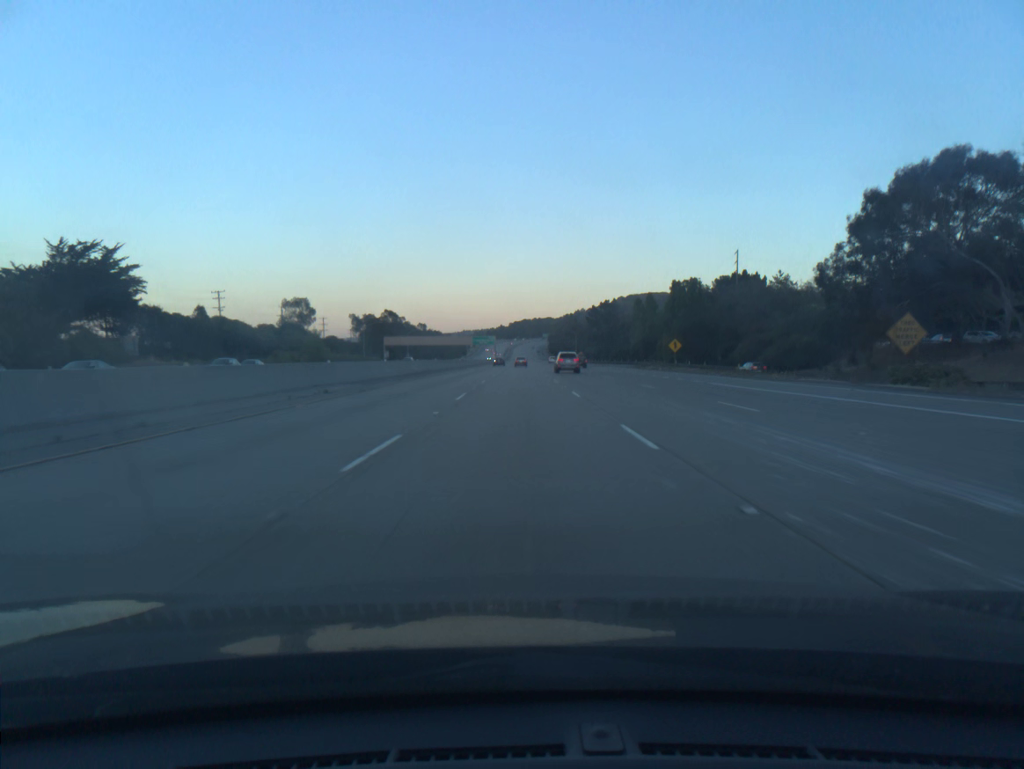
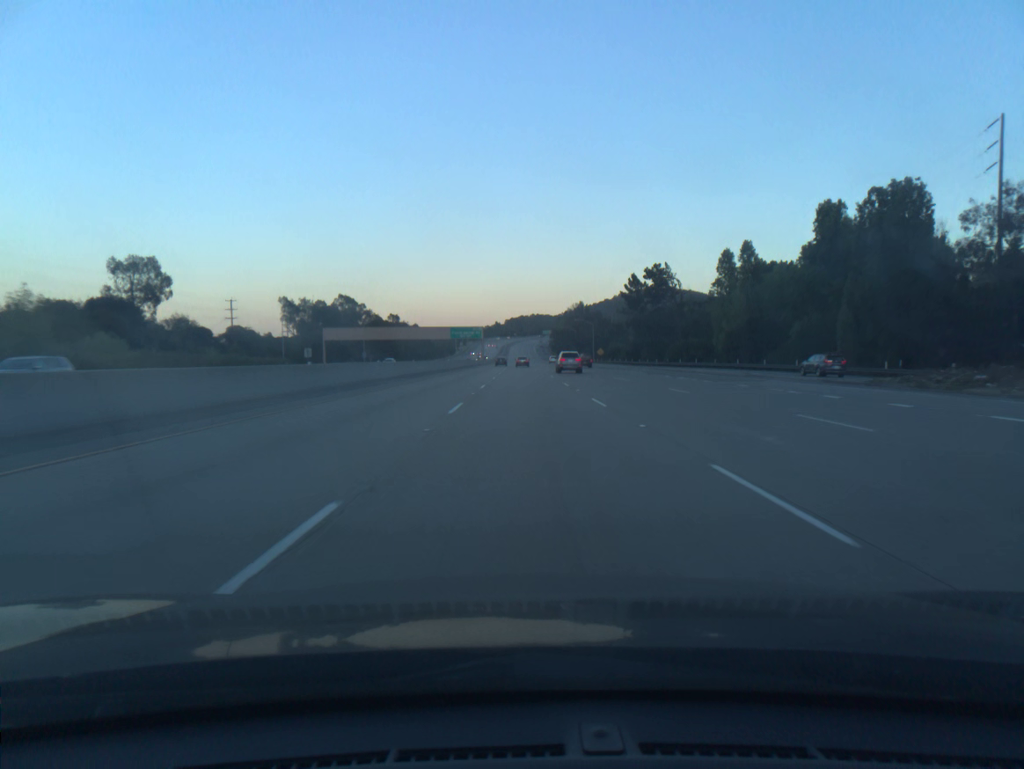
(-0.2, +76.7) m; 0°
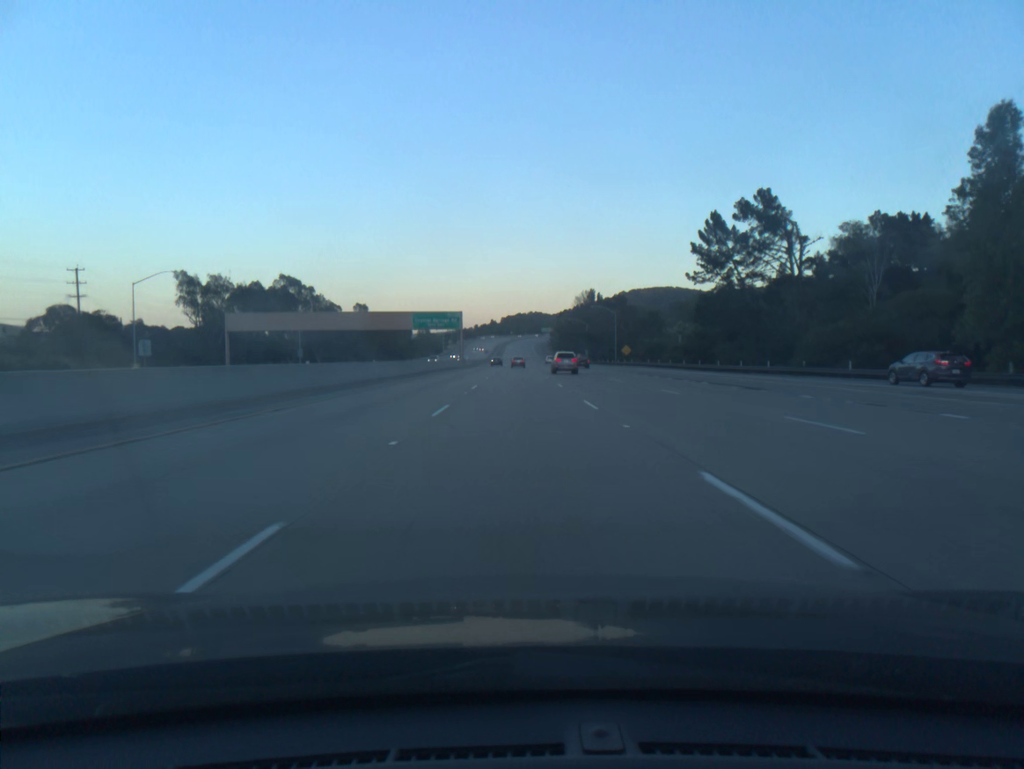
(+0.2, +57.5) m; 0°
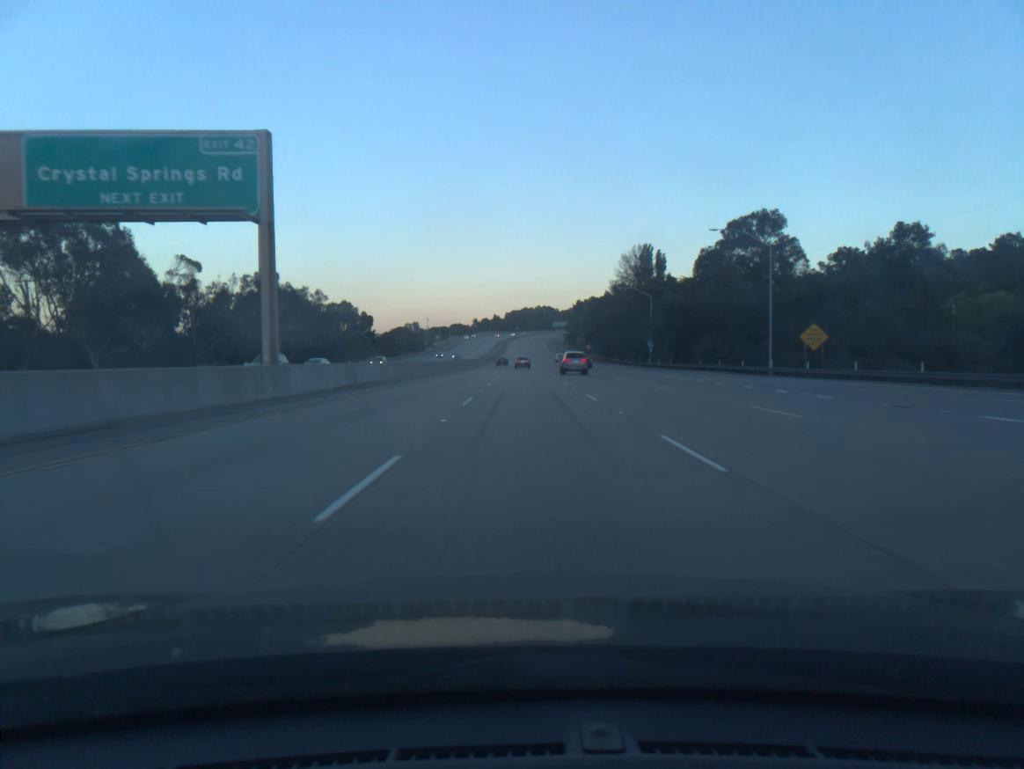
(-0.6, +96.0) m; 0°
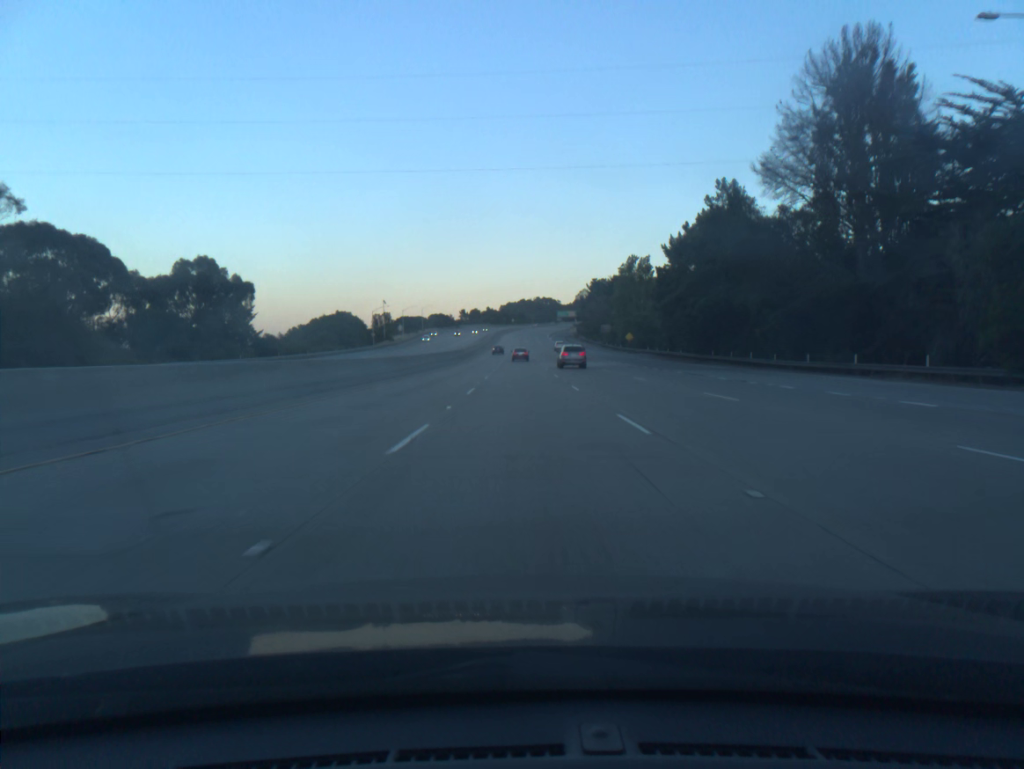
(+0.4, +96.0) m; 0°
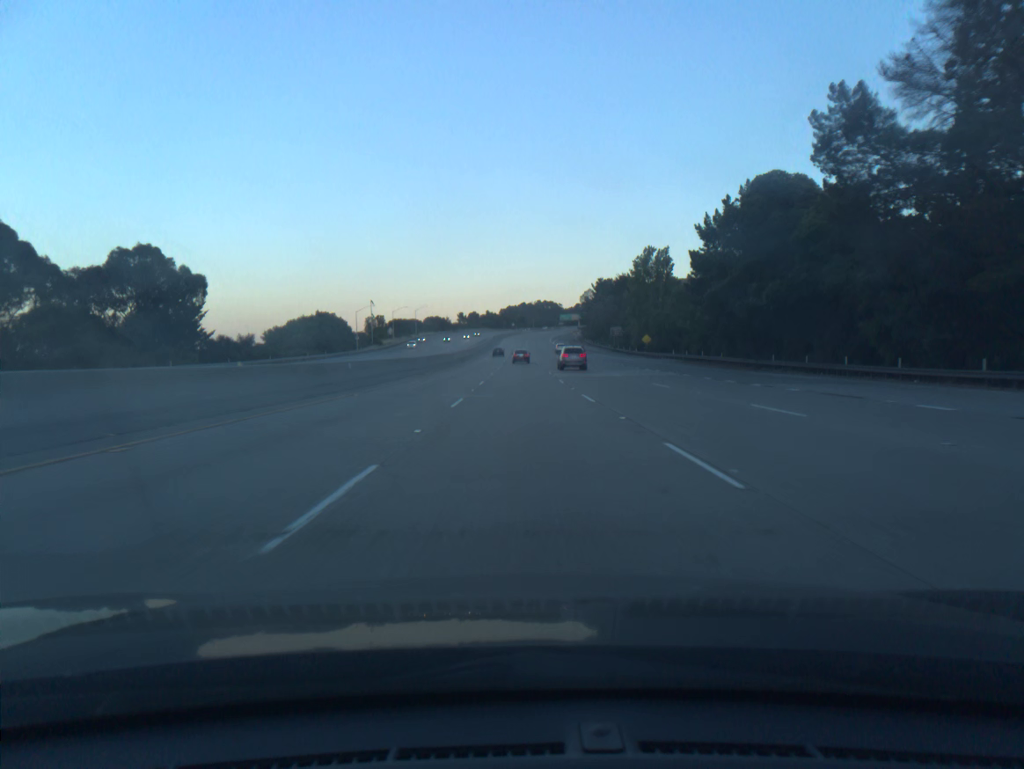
(0.0, +19.2) m; 0°
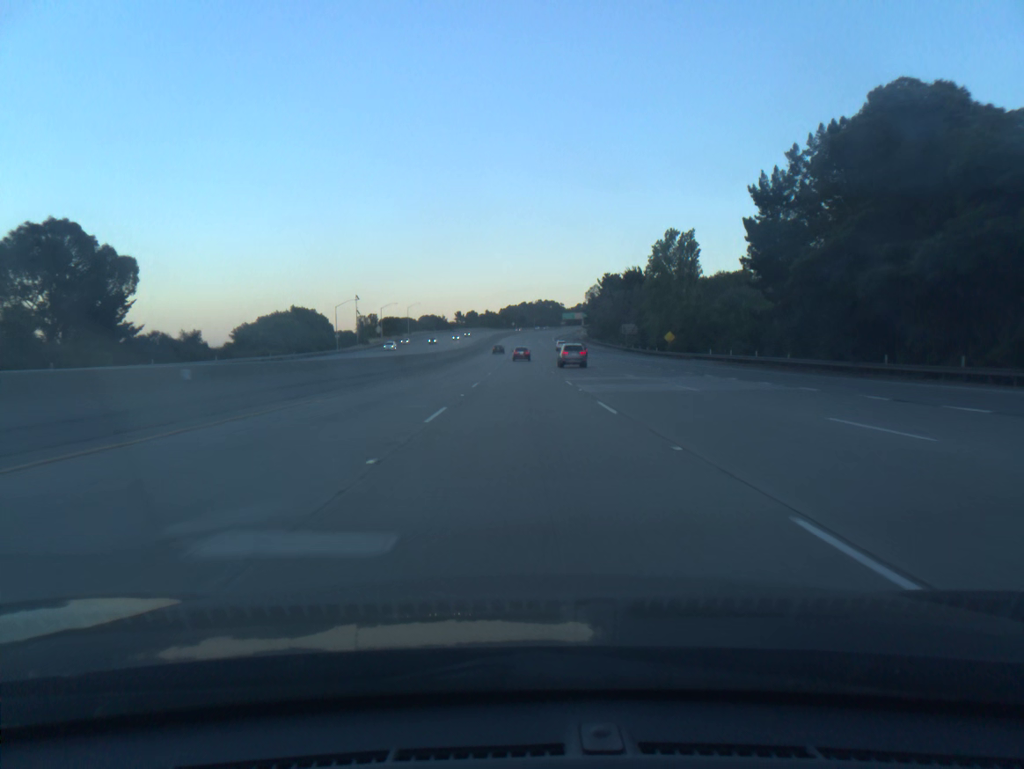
(0.0, +19.2) m; 0°
